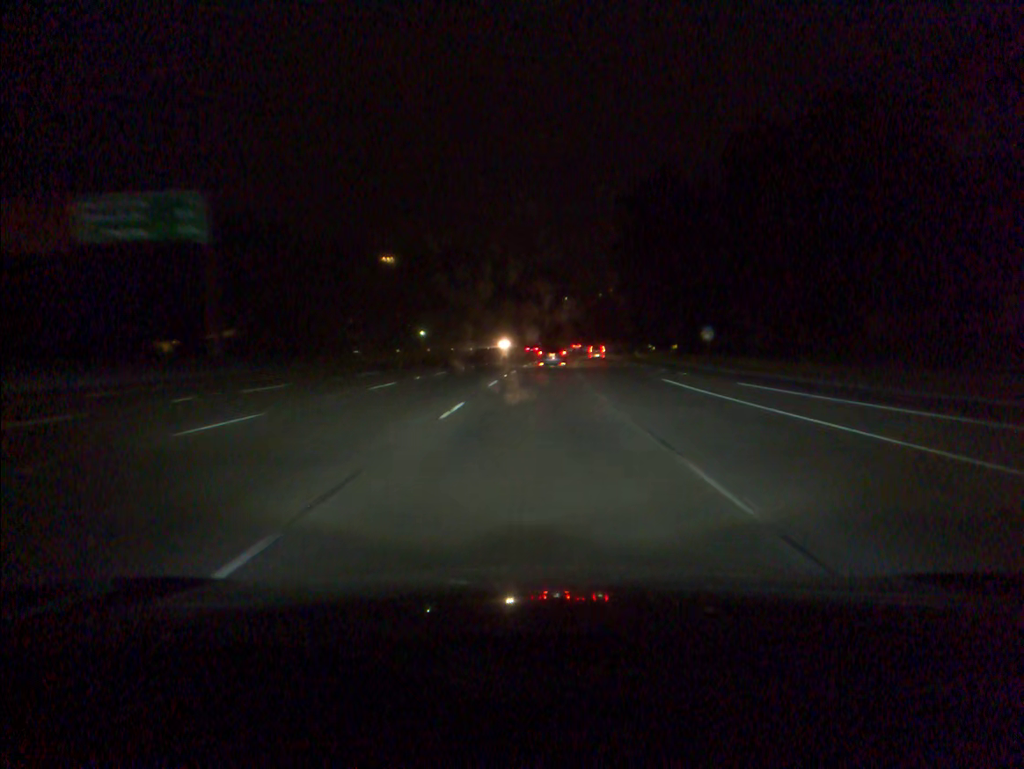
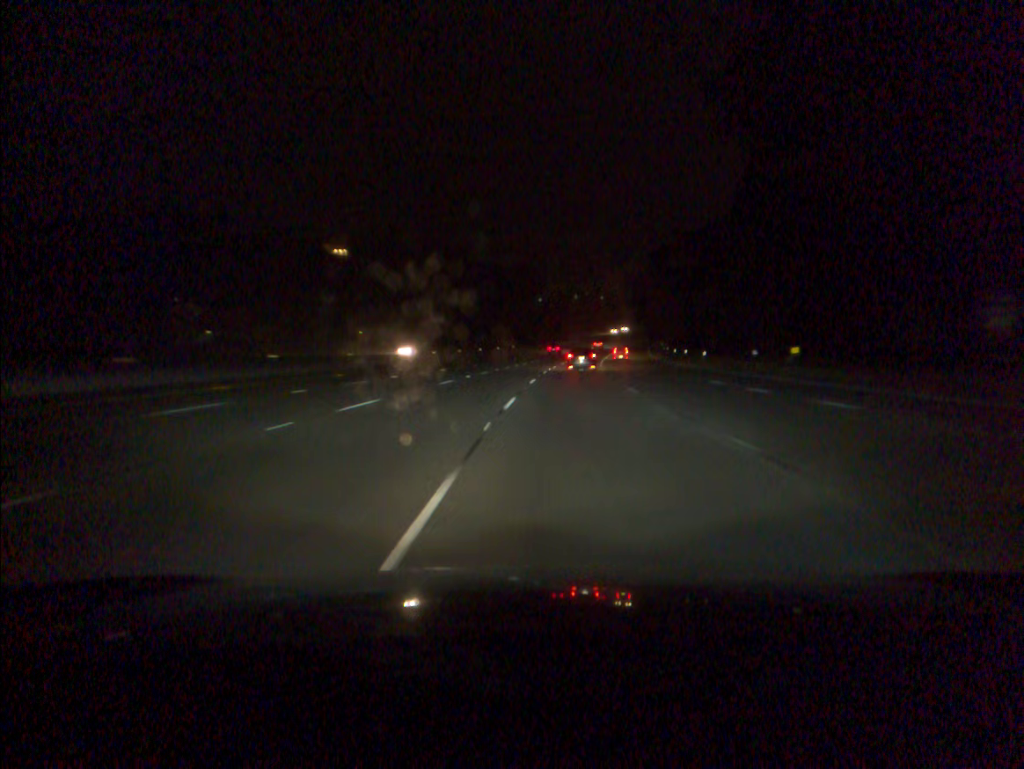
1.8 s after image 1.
(+0.7, +52.7) m; +2°
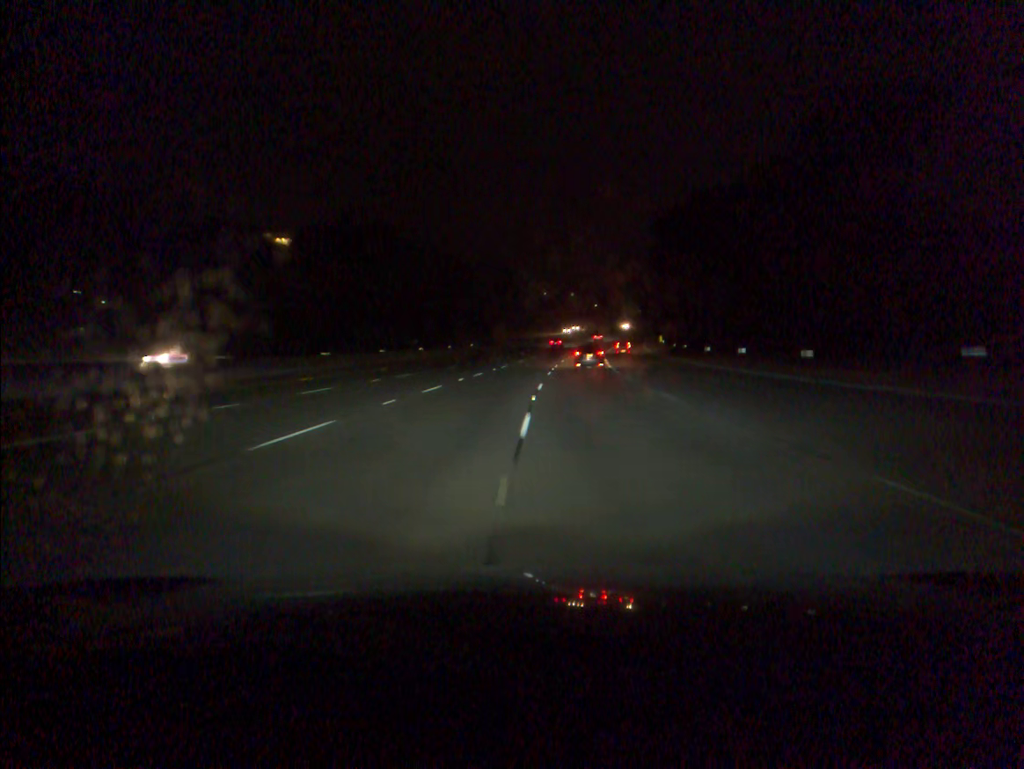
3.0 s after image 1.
(+0.7, +35.8) m; +2°
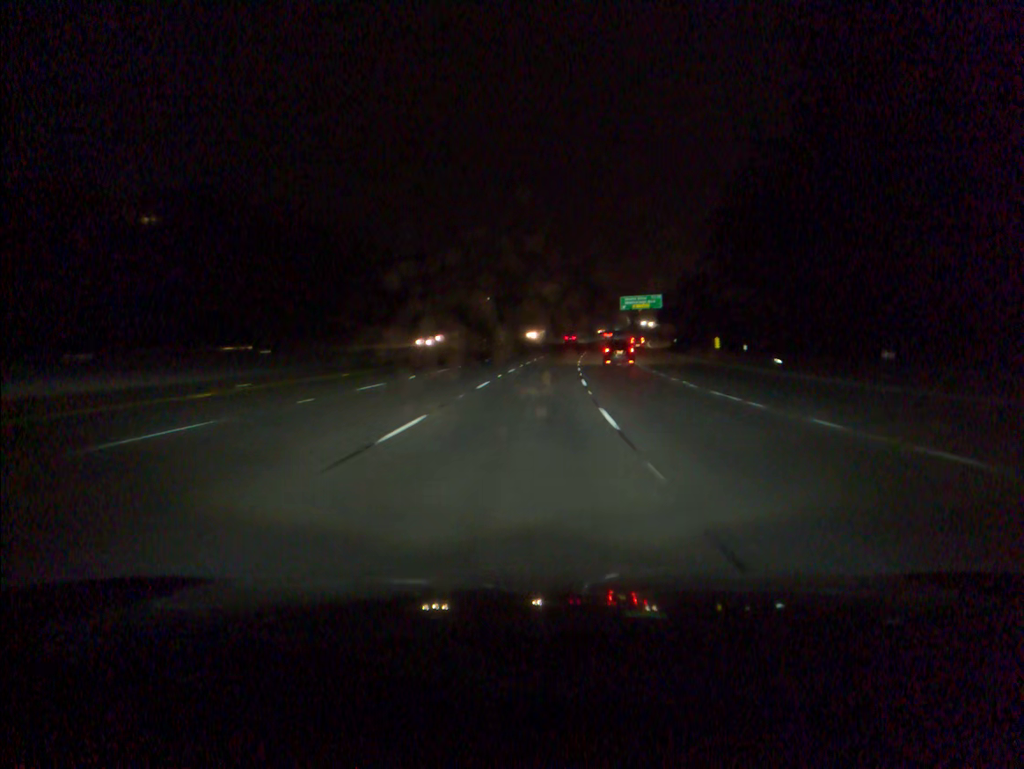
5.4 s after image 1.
(+2.3, +71.8) m; +4°
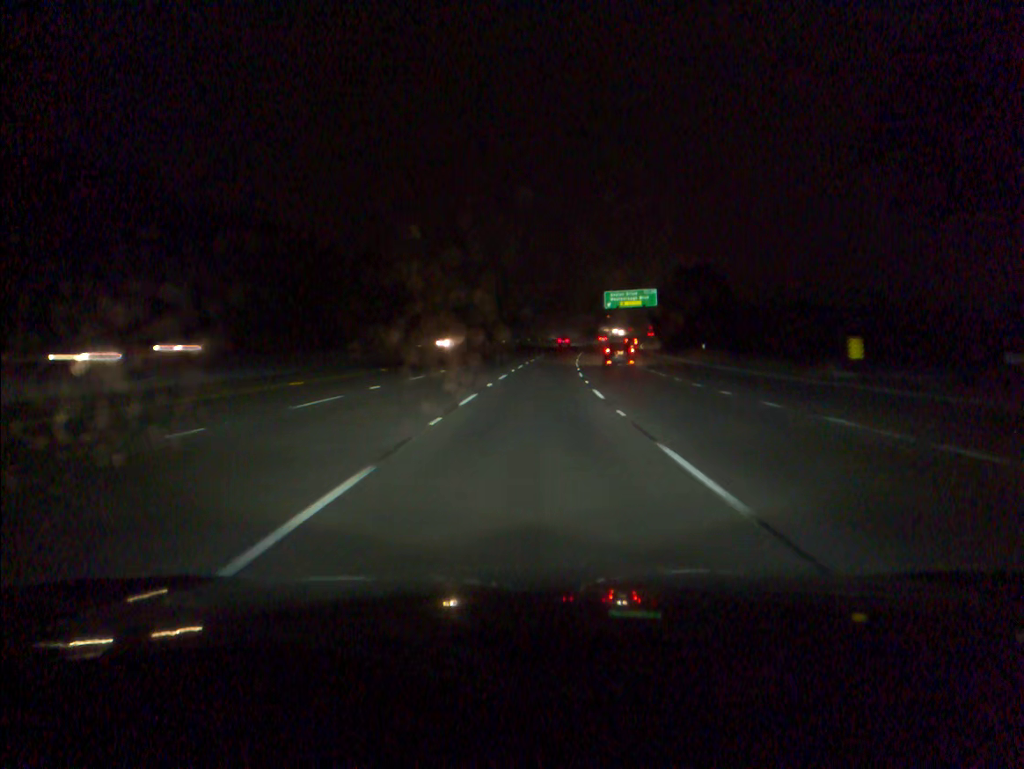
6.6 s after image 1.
(+0.9, +36.0) m; +3°
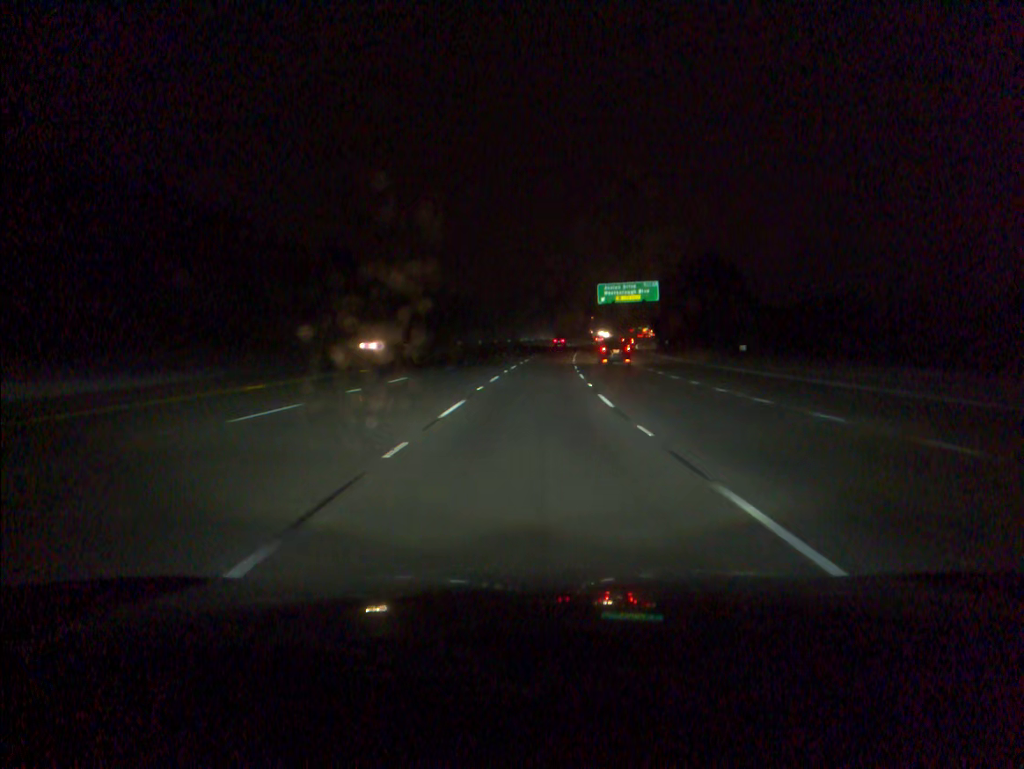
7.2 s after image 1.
(+0.2, +18.1) m; +1°
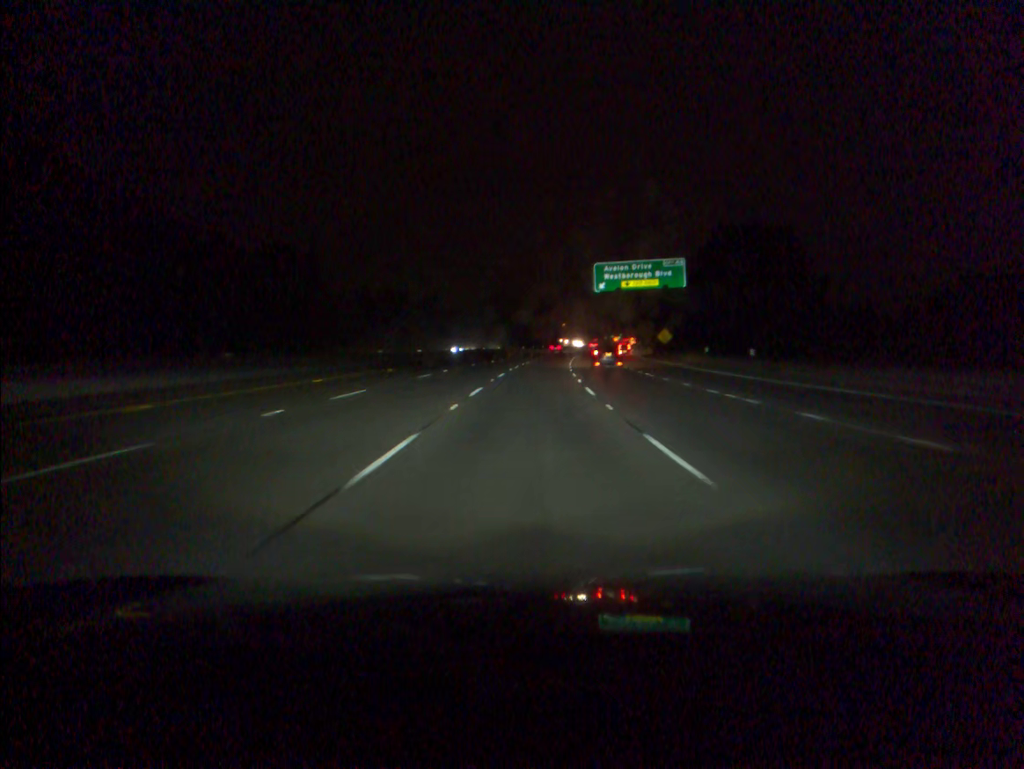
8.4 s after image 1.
(+0.8, +36.2) m; +2°
